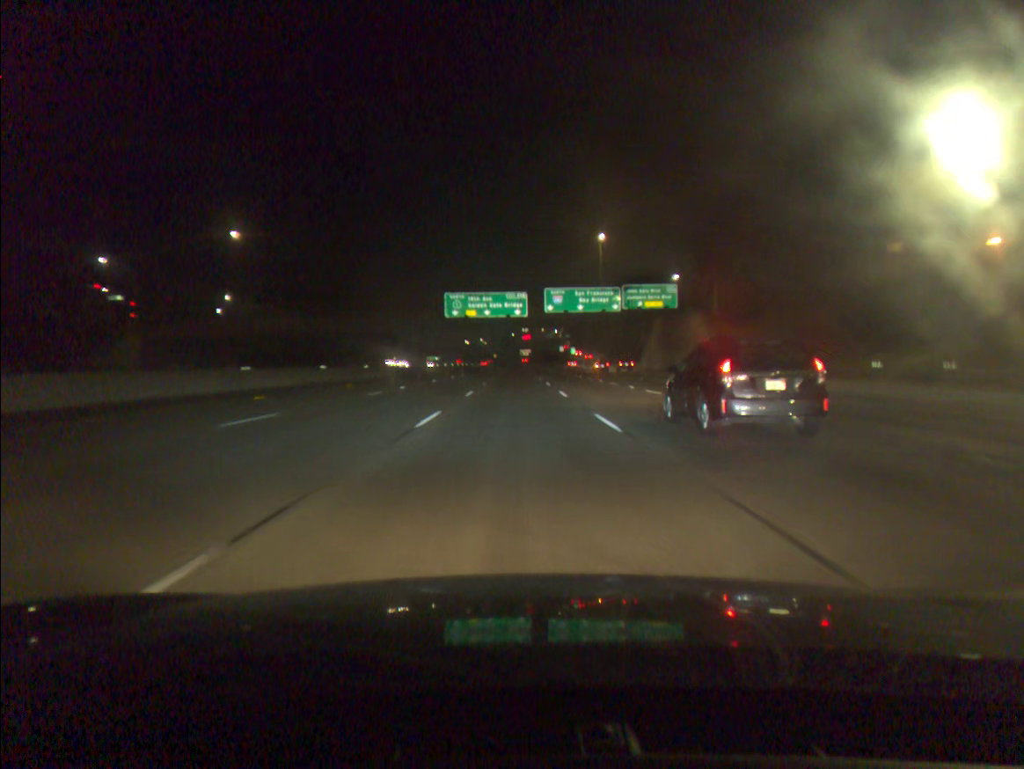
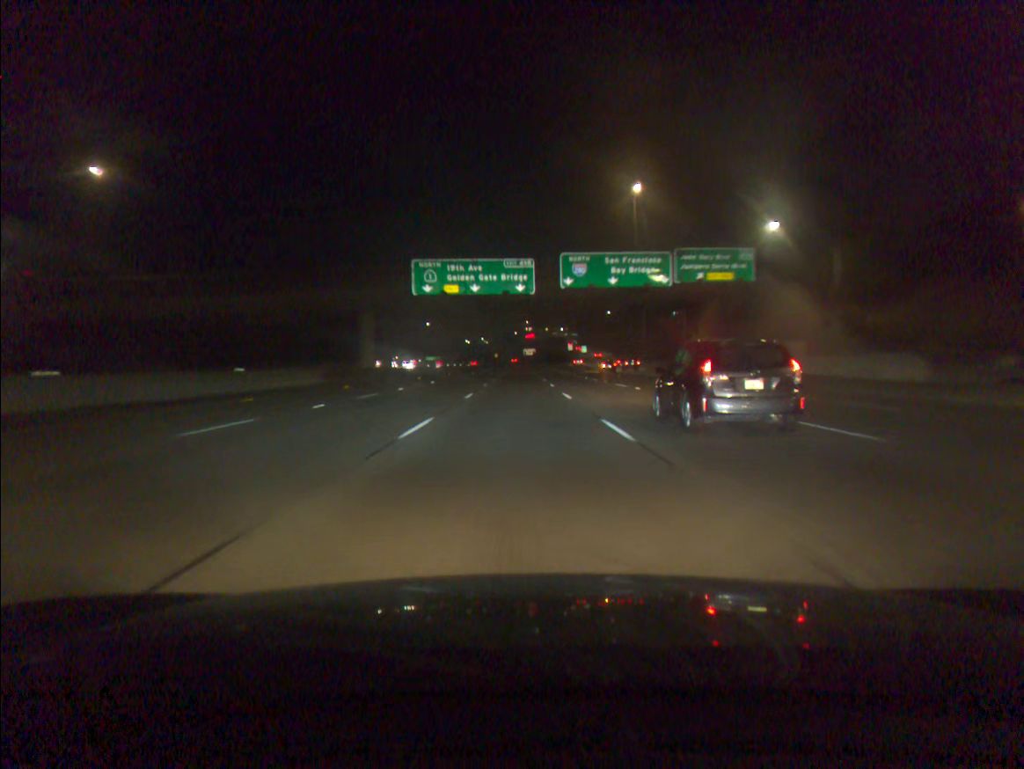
(0.0, +30.4) m; 0°
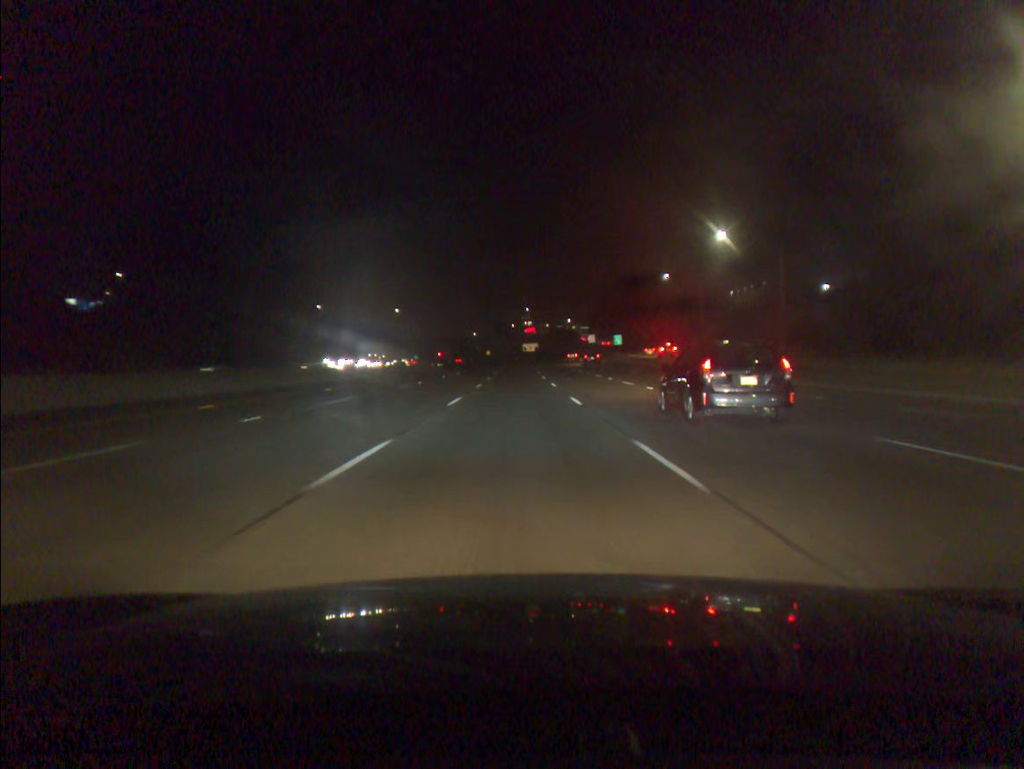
(+0.1, +76.1) m; 0°
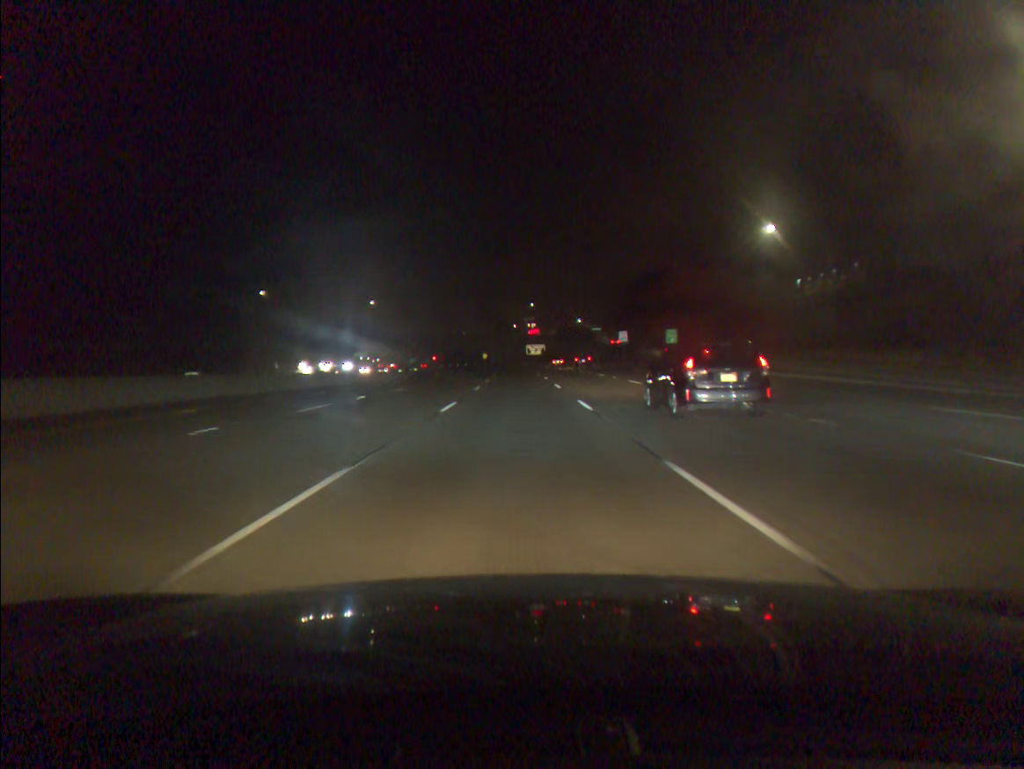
(-0.1, +45.5) m; 0°
